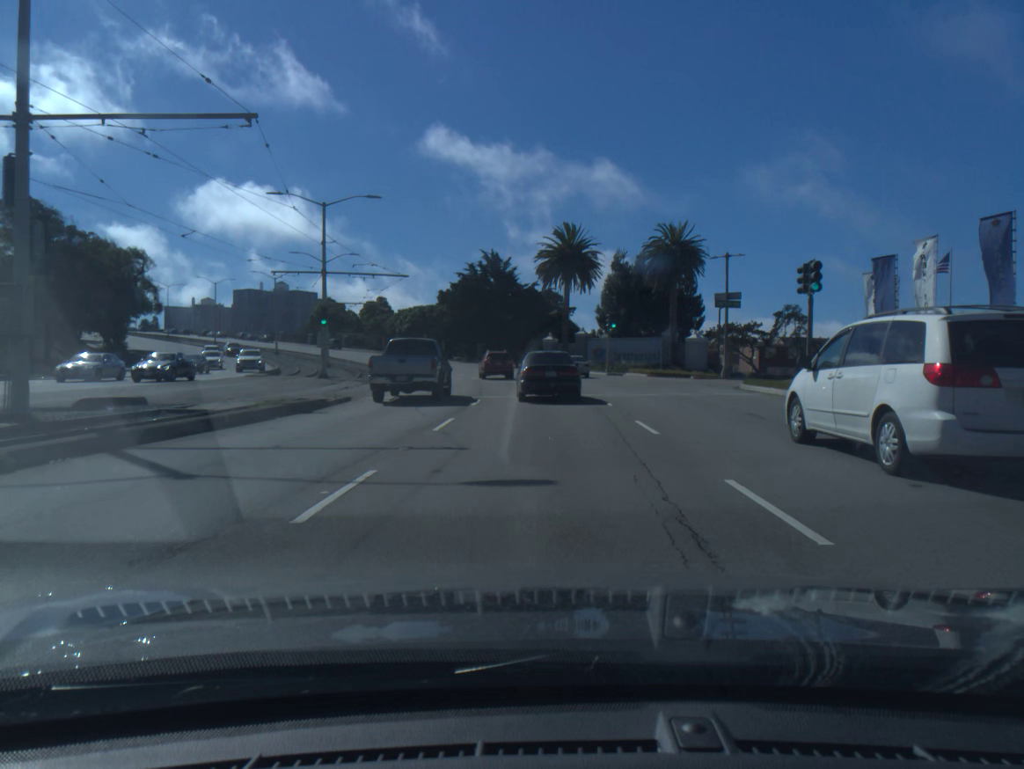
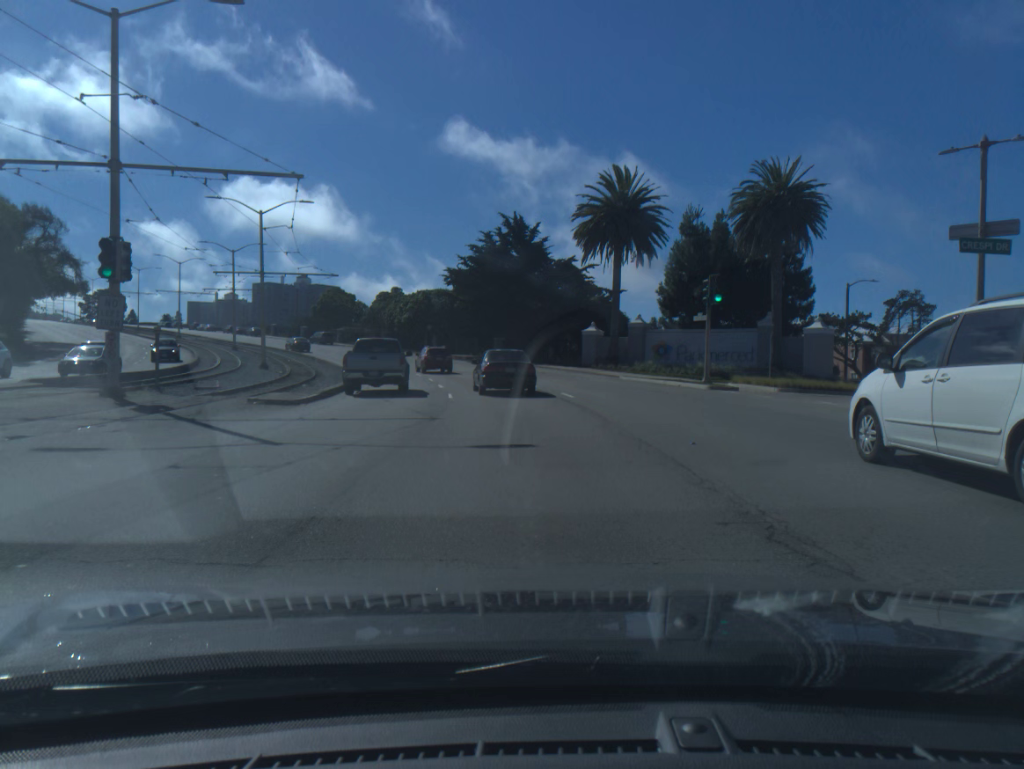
(-0.4, +25.0) m; -2°
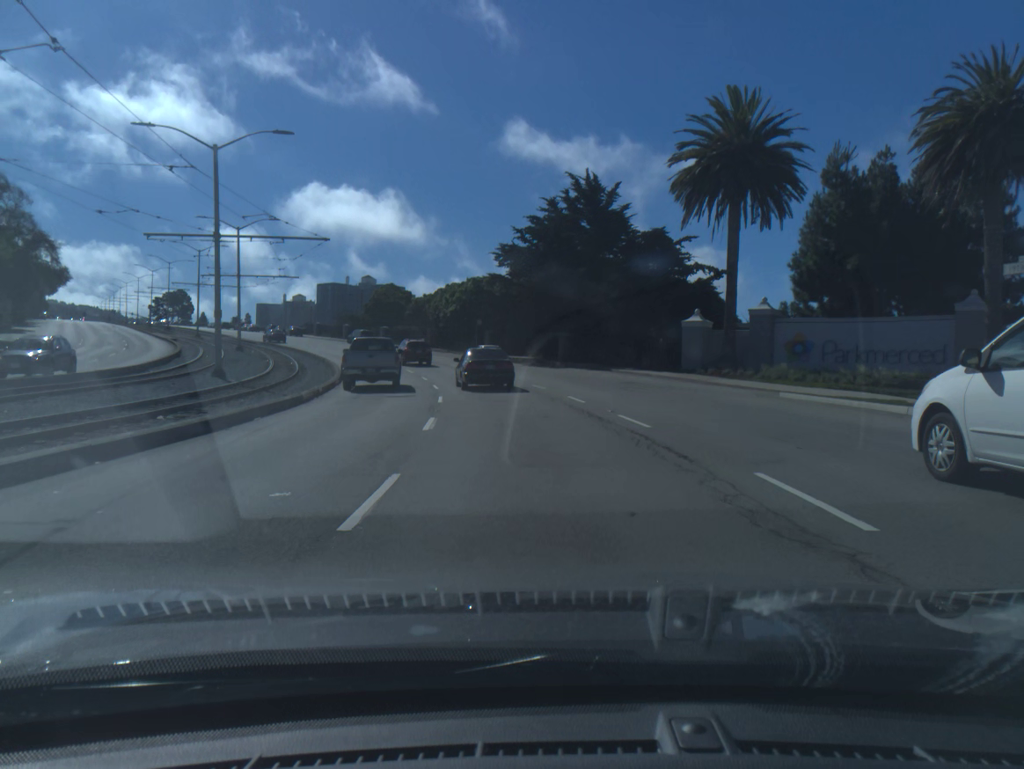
(-0.7, +17.6) m; -5°
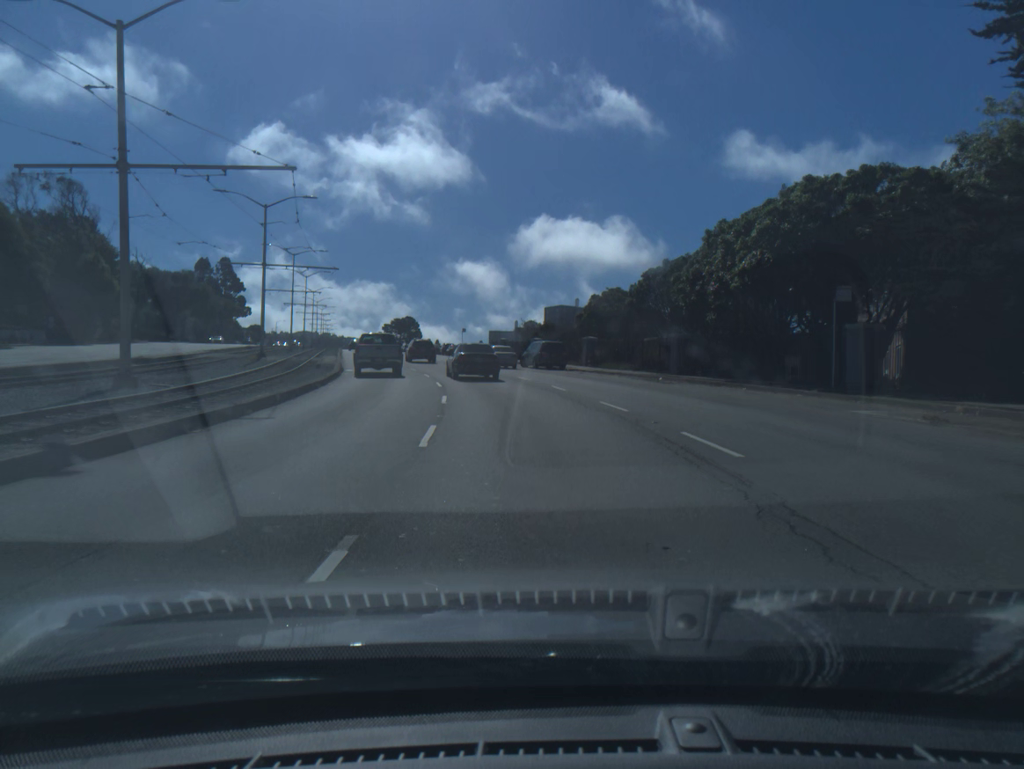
(-6.8, +47.2) m; -17°
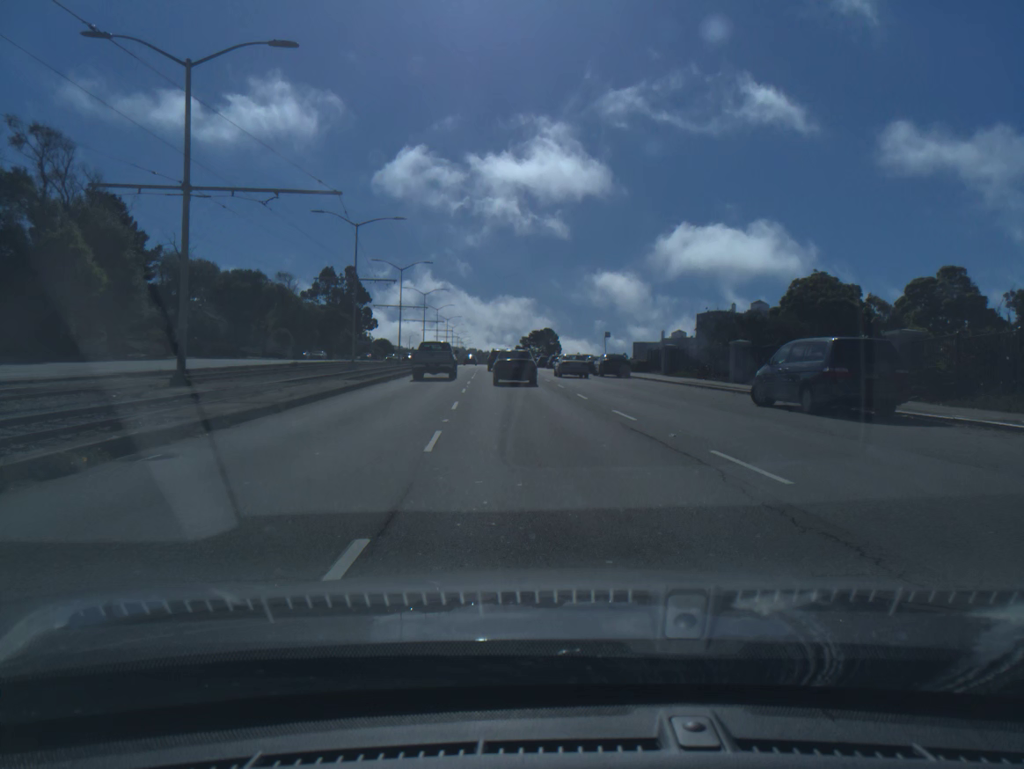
(-2.8, +29.9) m; -10°
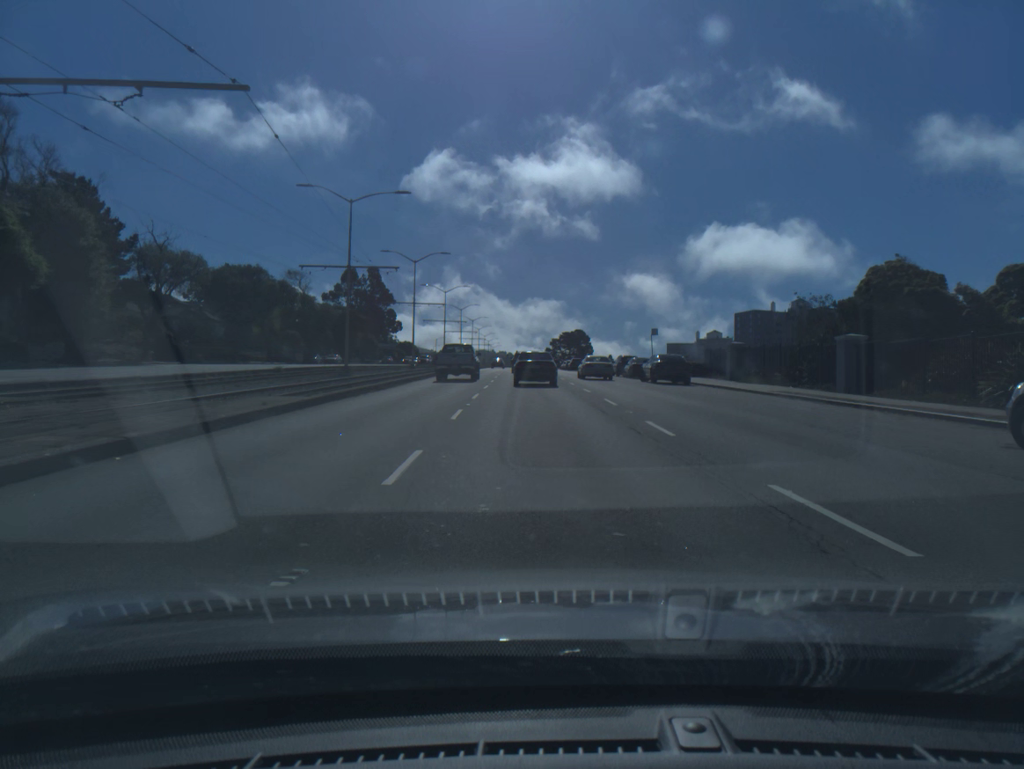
(-0.2, +10.2) m; -2°
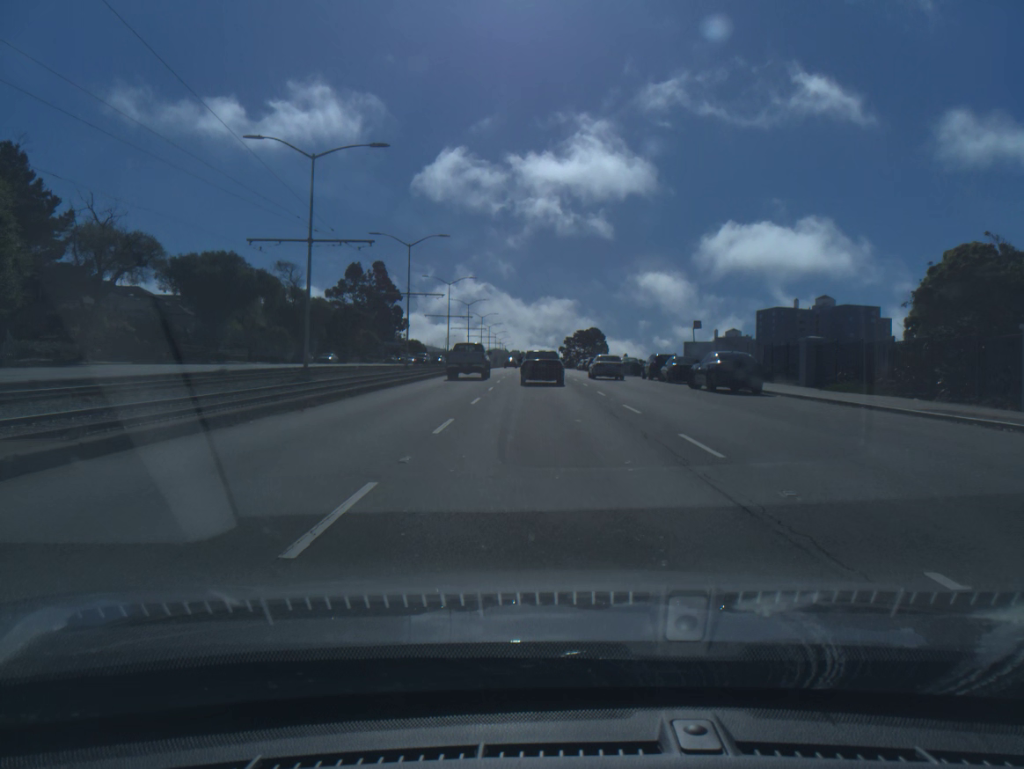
(-0.1, +10.2) m; -1°
